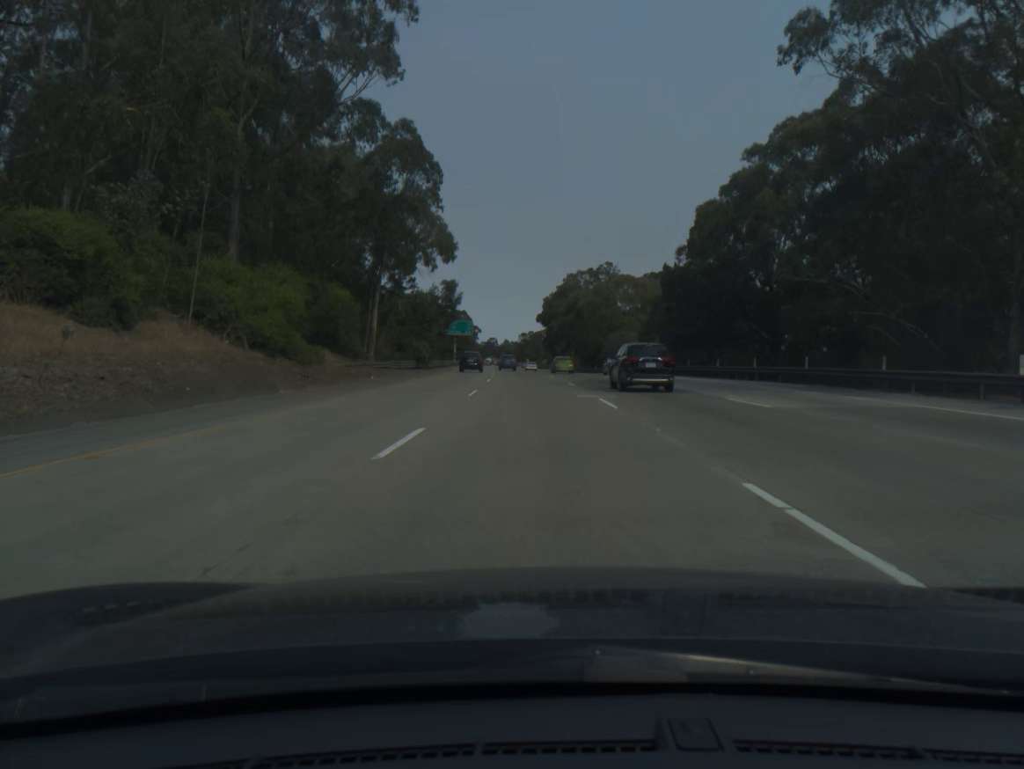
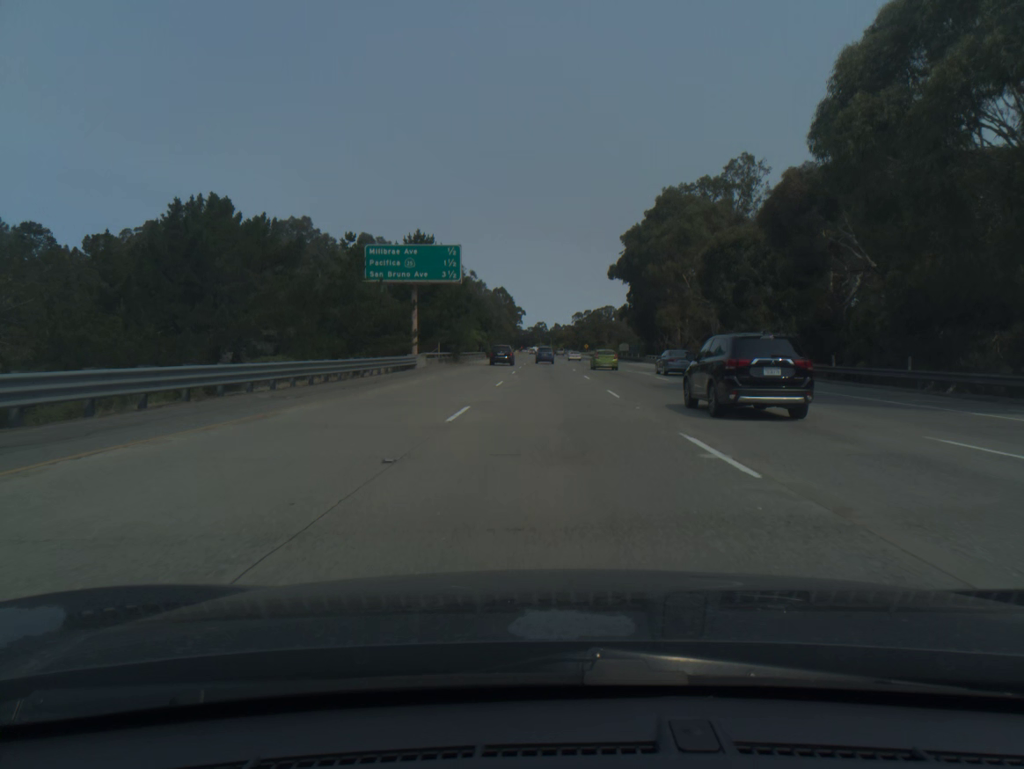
(-4.0, +98.0) m; -4°
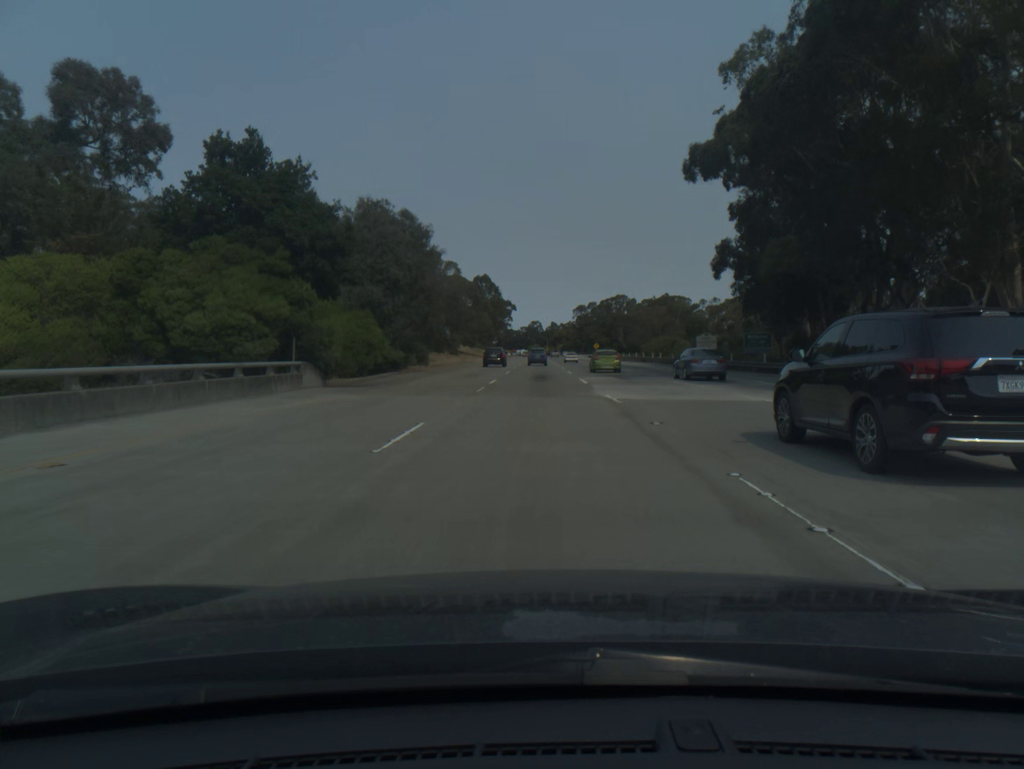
(+0.5, +77.0) m; 0°
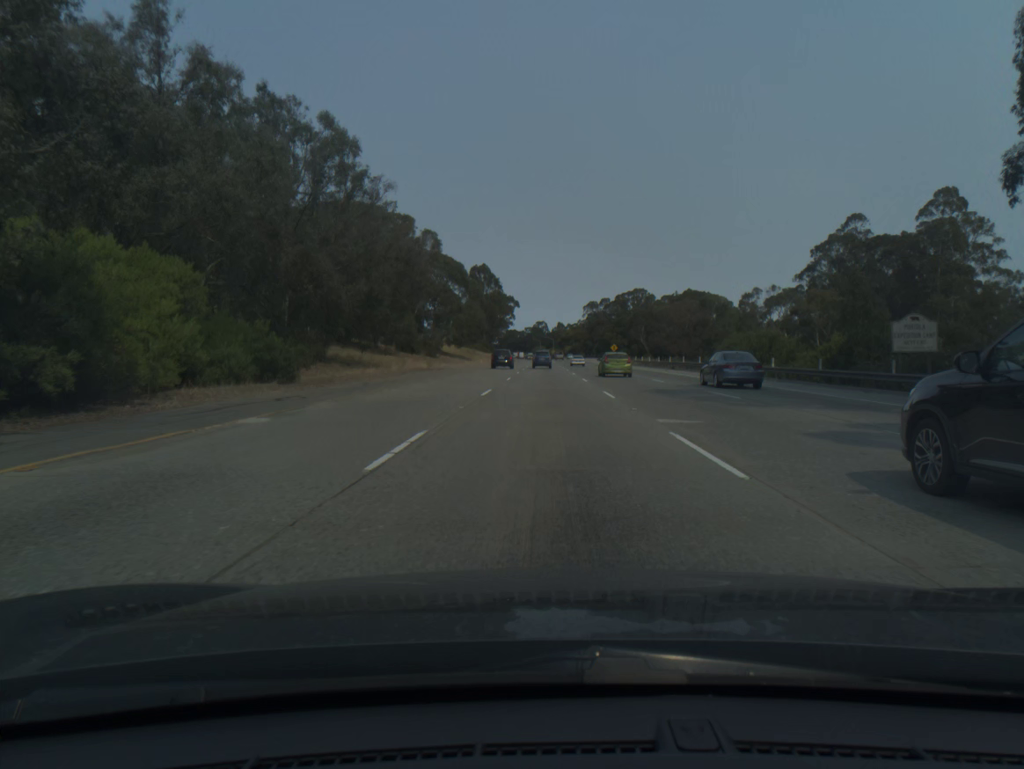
(-0.2, +38.2) m; 0°
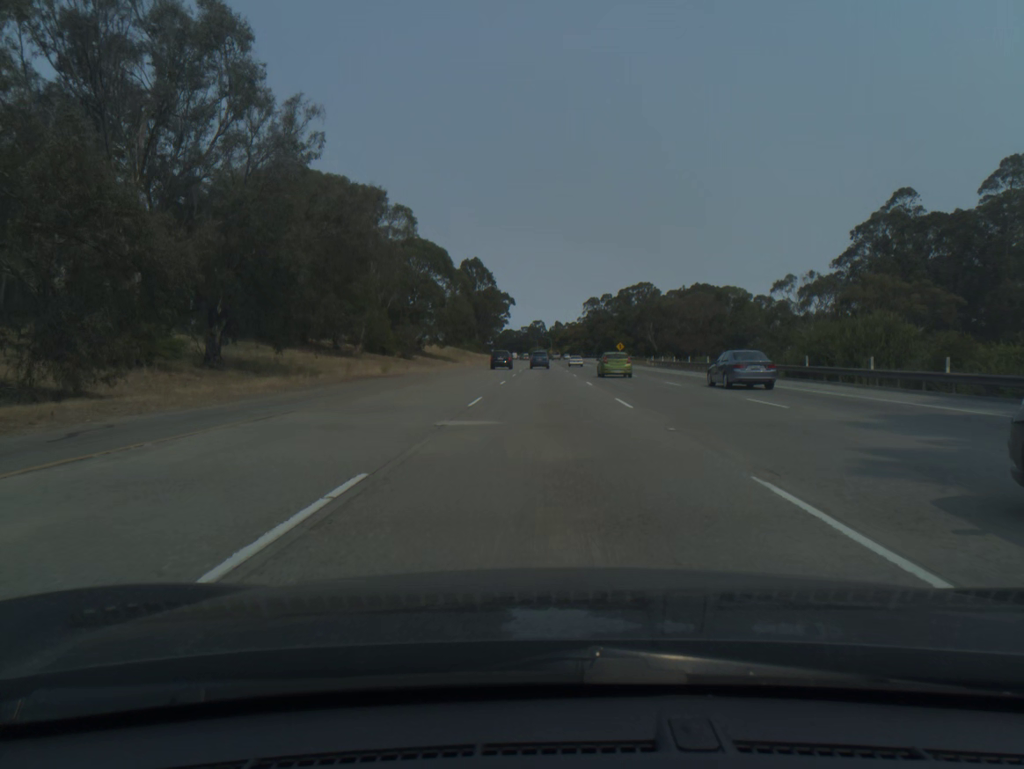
(0.0, +19.1) m; 0°
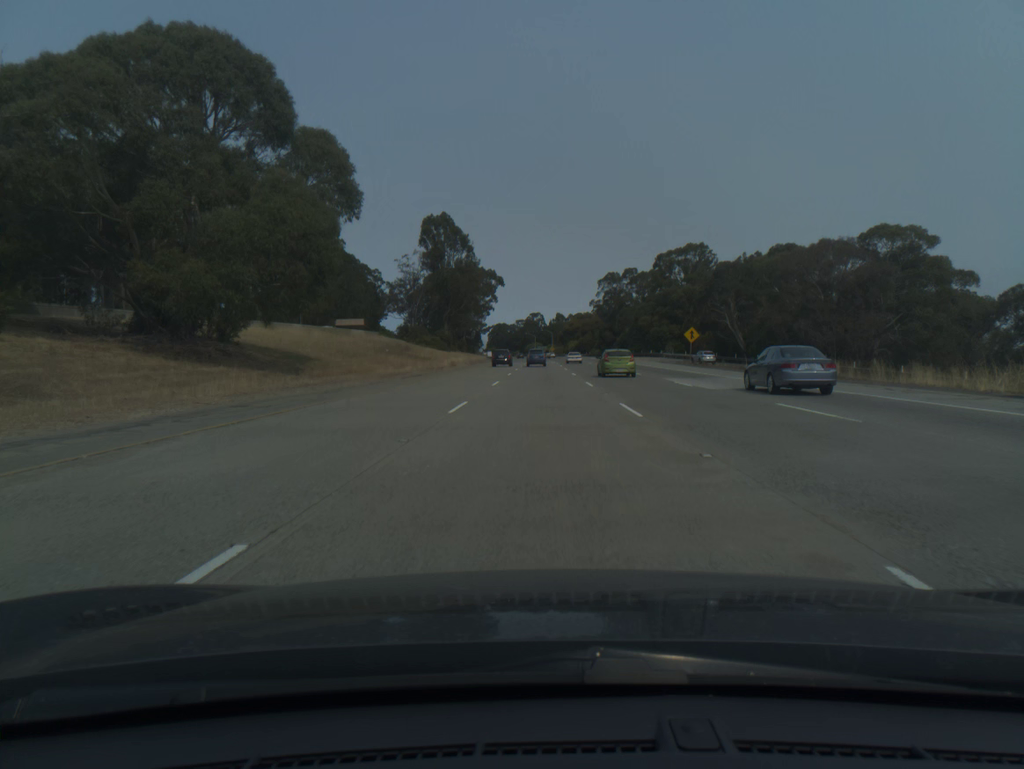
(+0.3, +76.3) m; 0°
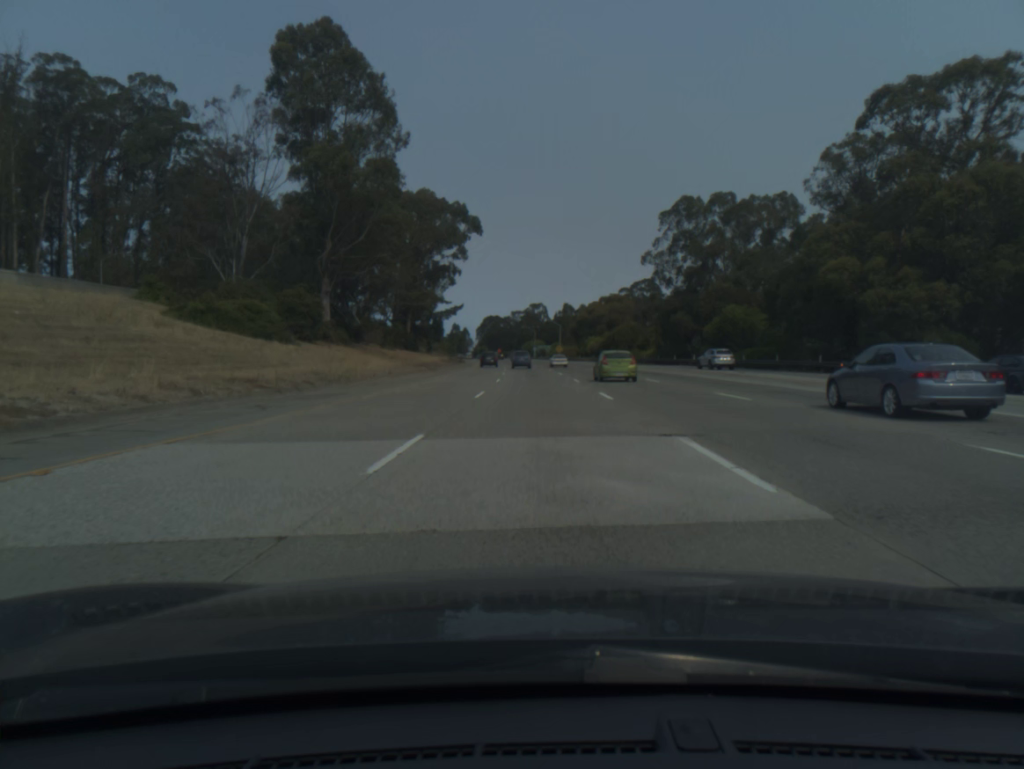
(-0.2, +95.9) m; 0°
